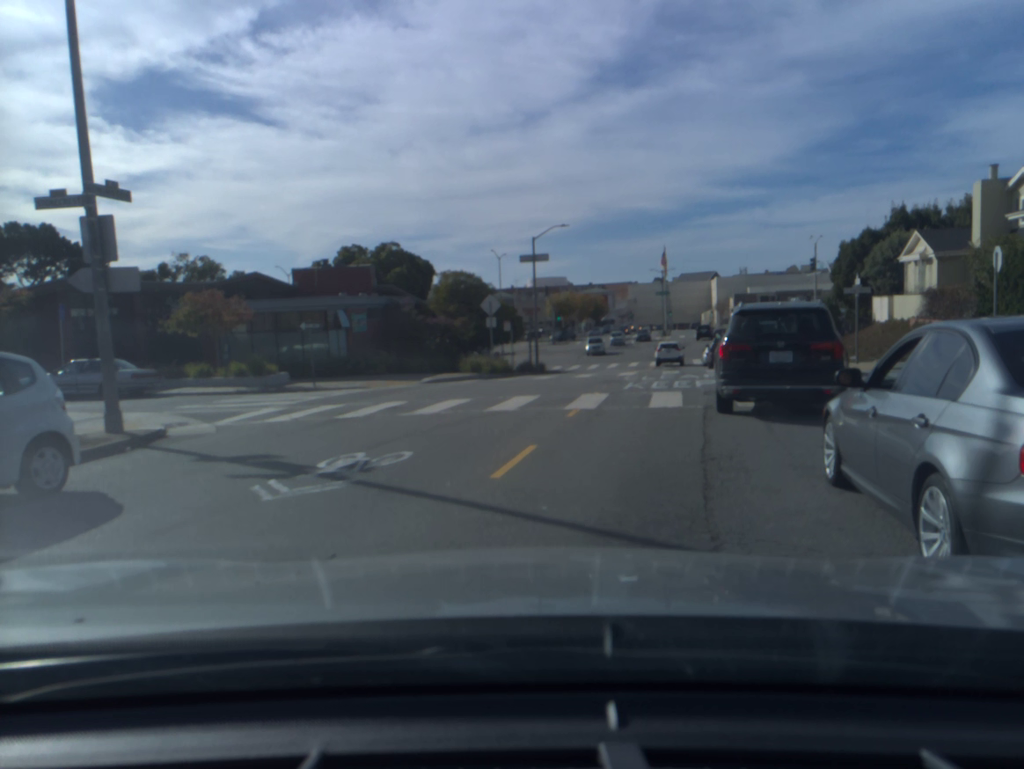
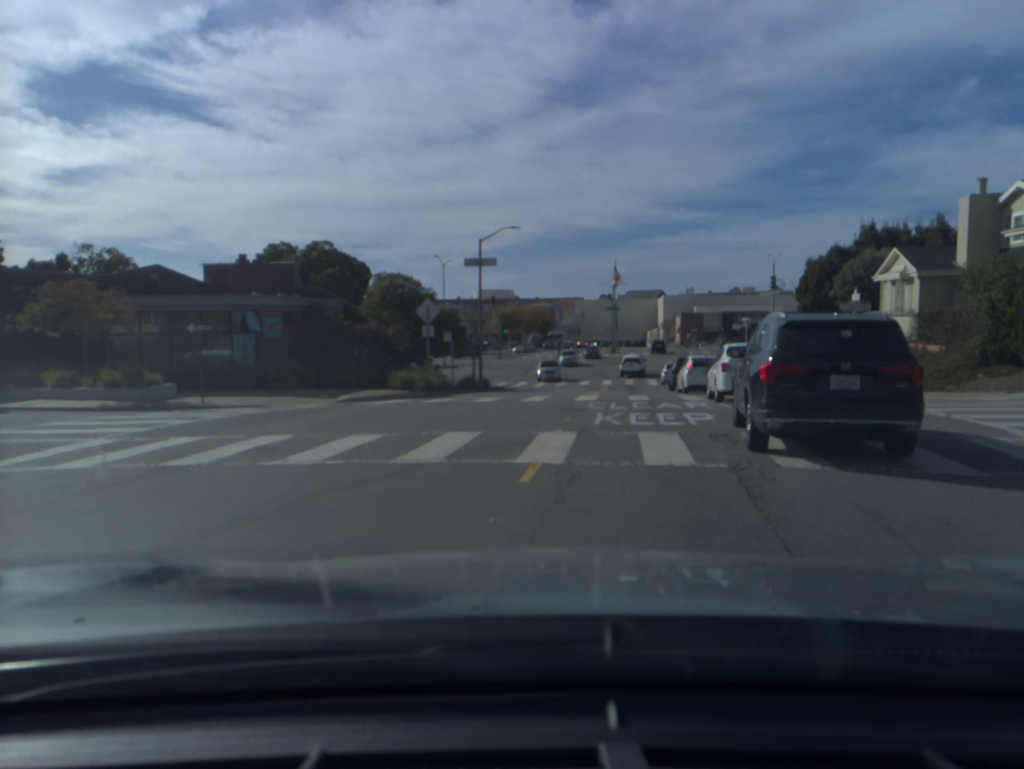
(+0.4, +4.8) m; +10°
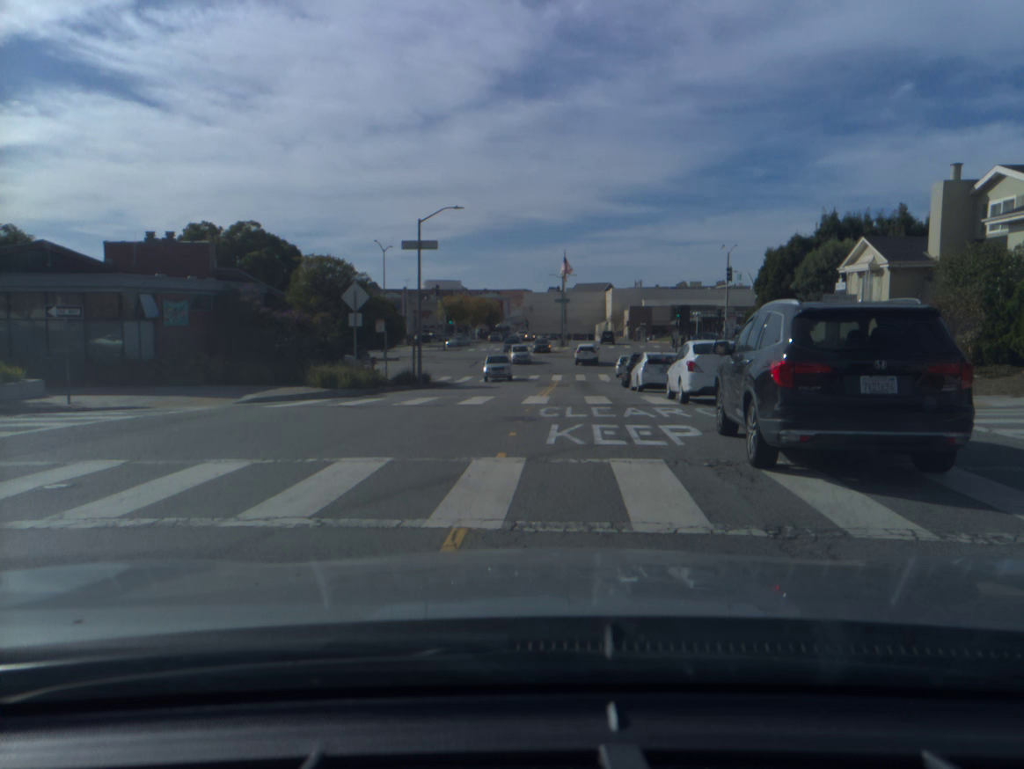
(+0.1, +3.4) m; +3°
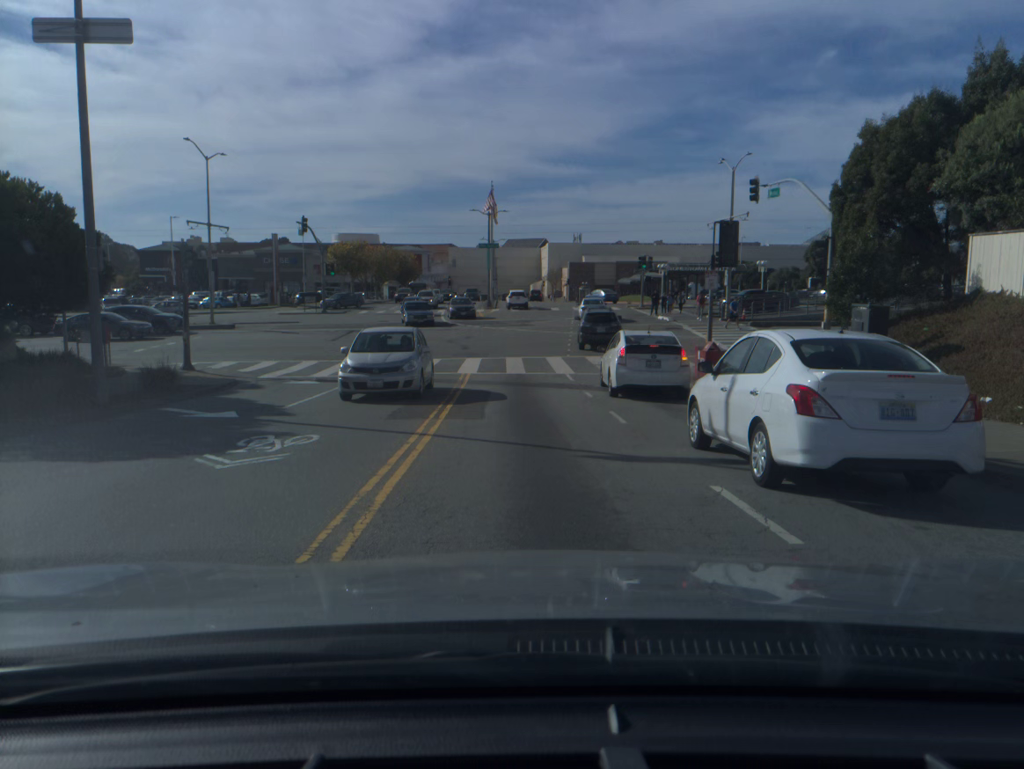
(+1.0, +23.8) m; +3°
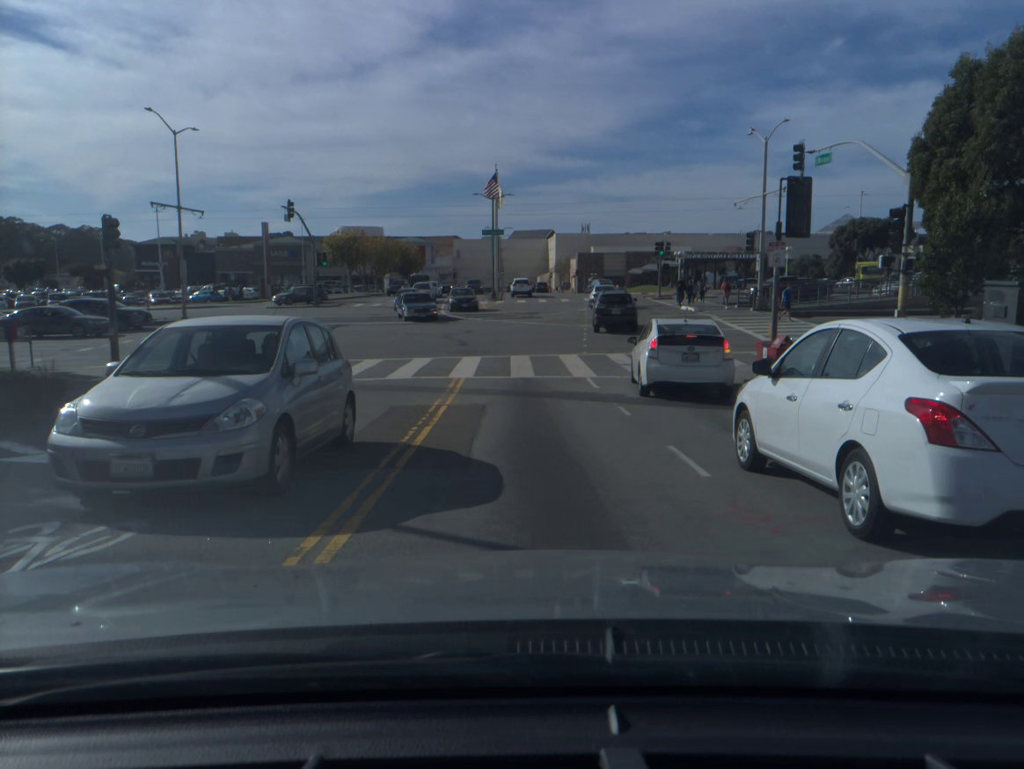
(0.0, +5.2) m; -1°
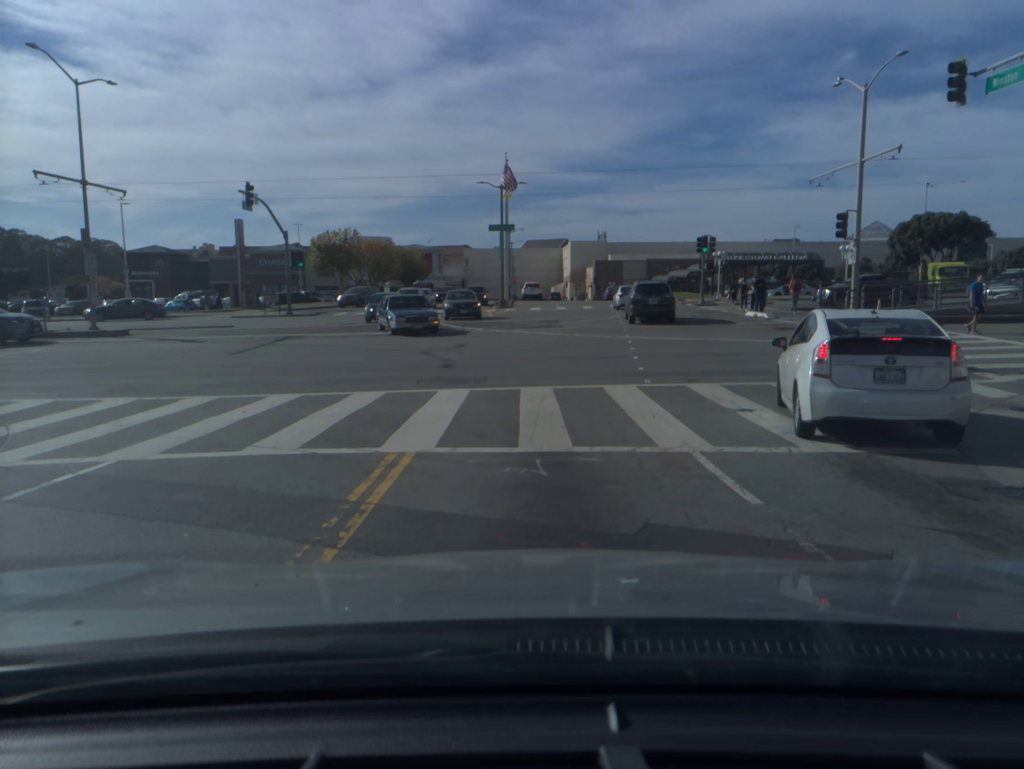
(-0.1, +10.7) m; -1°
